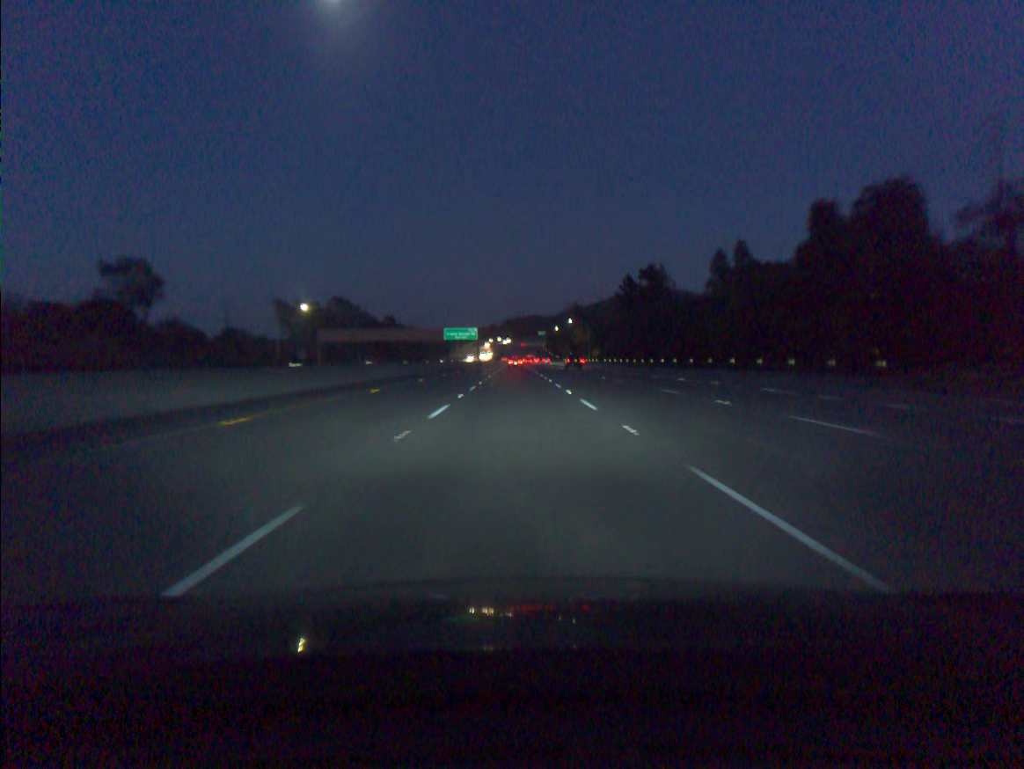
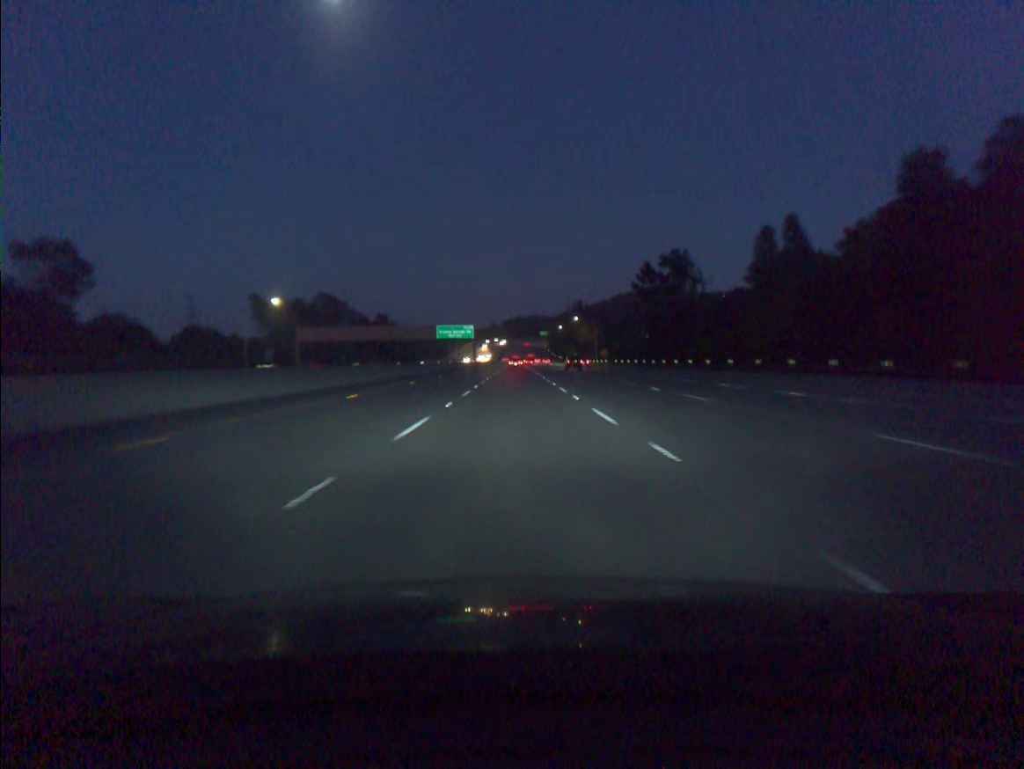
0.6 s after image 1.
(0.0, +18.3) m; 0°
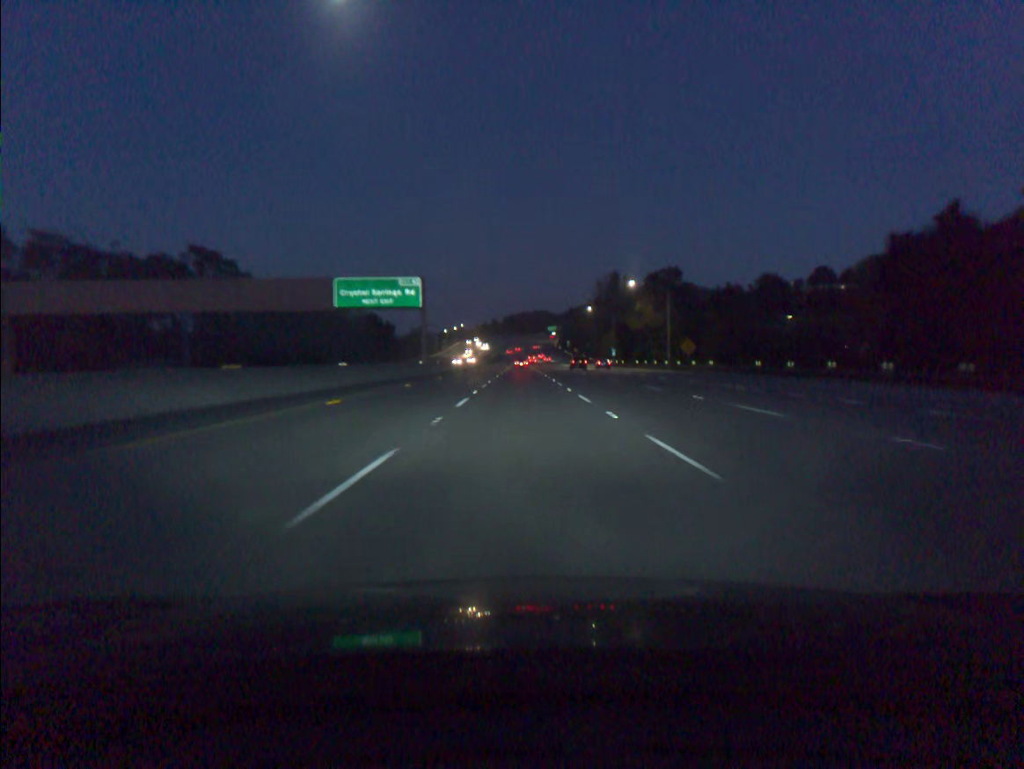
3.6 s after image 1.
(-0.4, +91.6) m; 0°
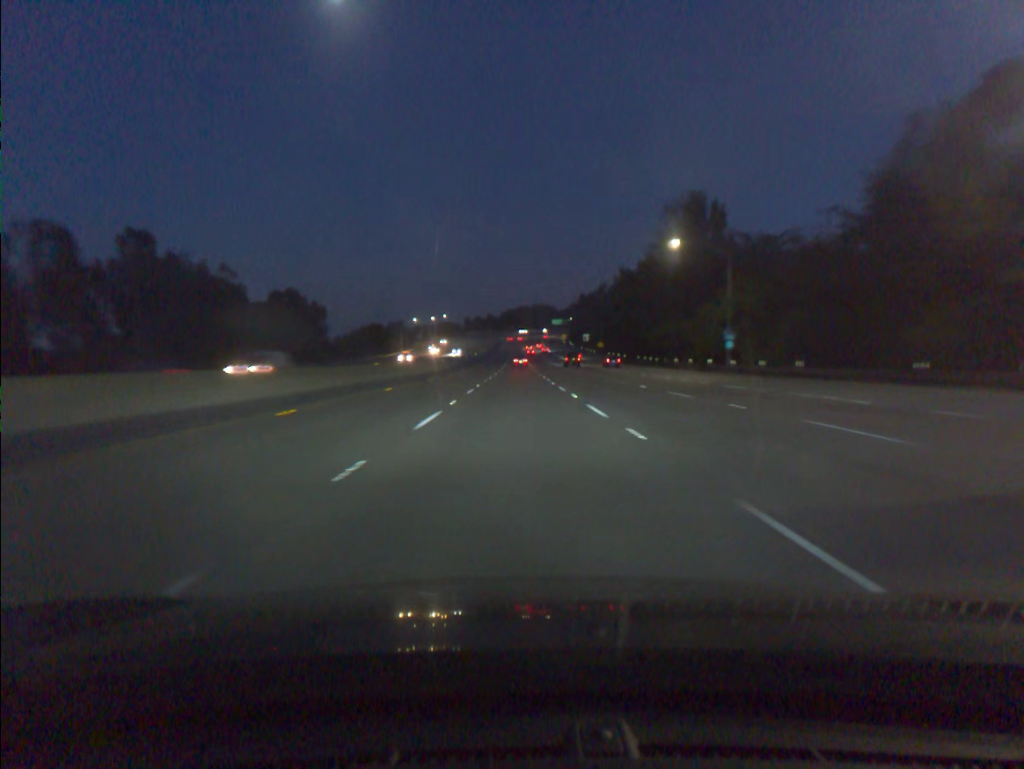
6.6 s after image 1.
(+0.4, +91.5) m; 0°
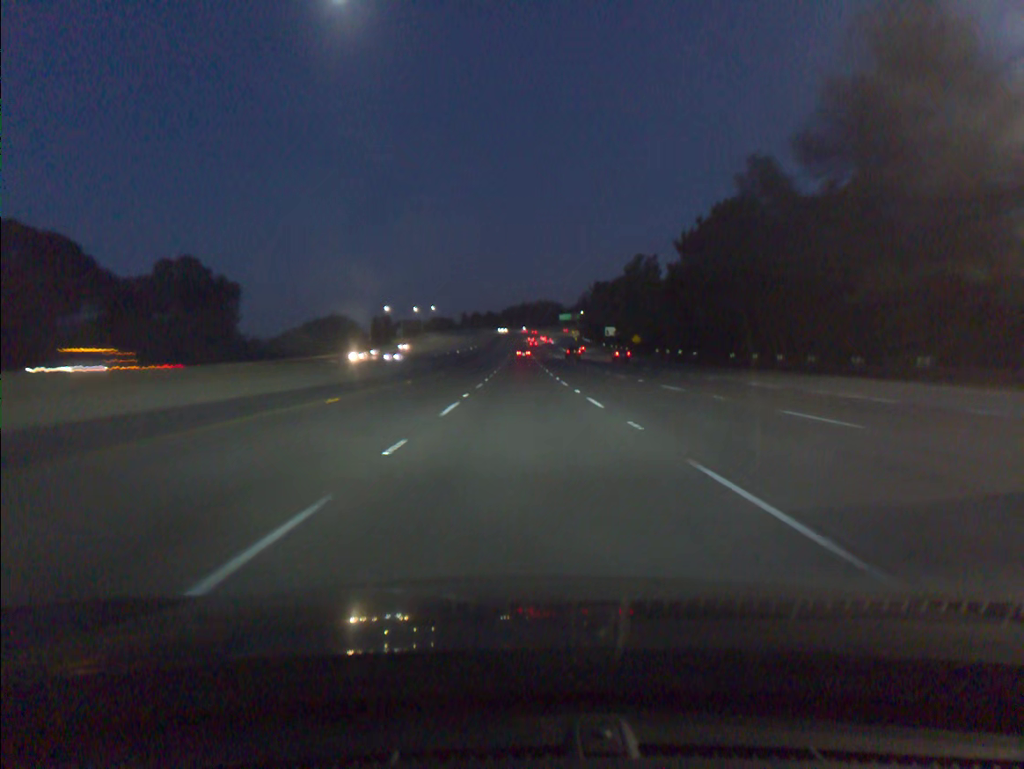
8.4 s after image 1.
(-0.2, +54.9) m; 0°
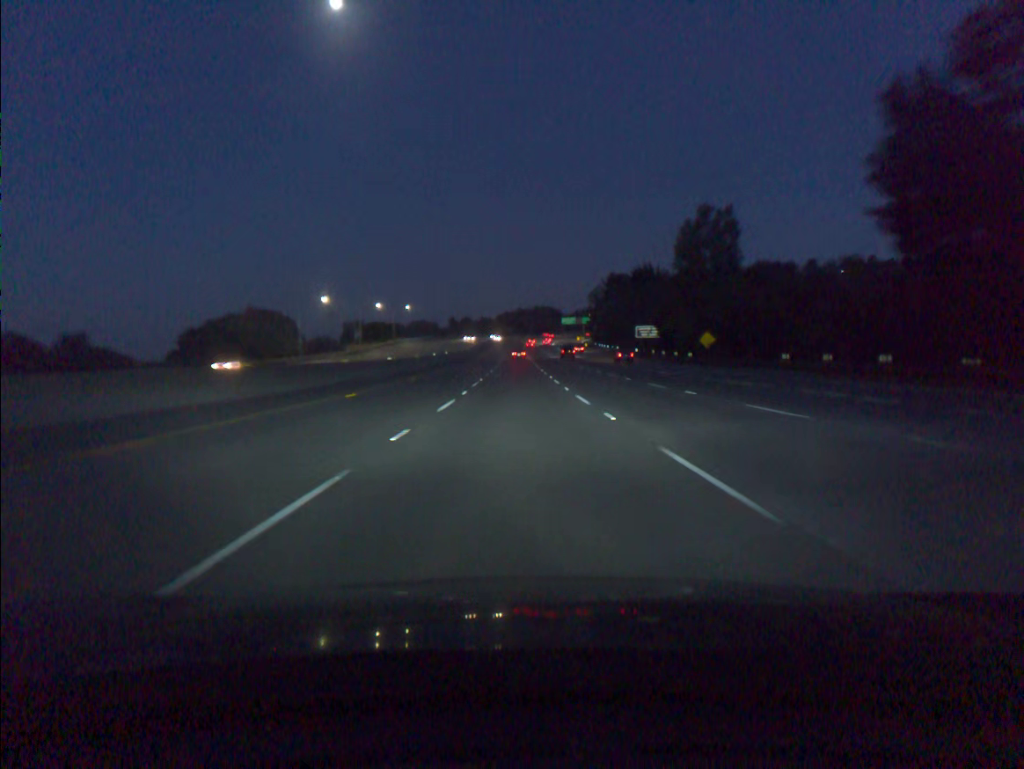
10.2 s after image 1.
(+0.2, +54.9) m; 0°
